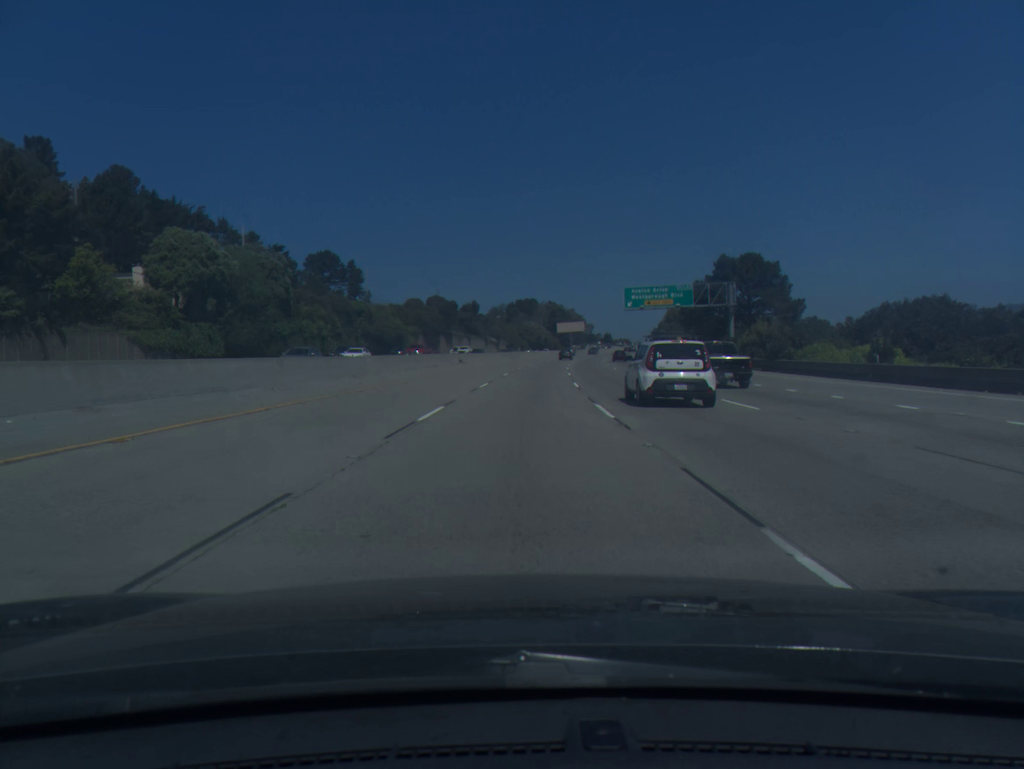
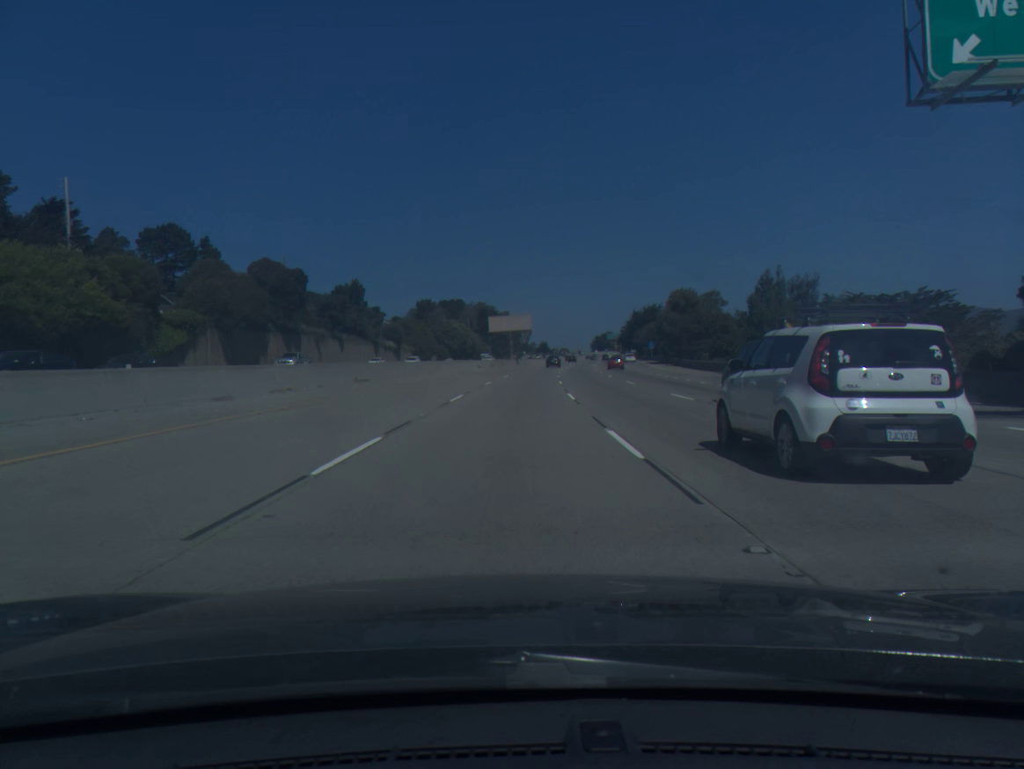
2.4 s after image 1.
(+3.6, +78.9) m; +5°
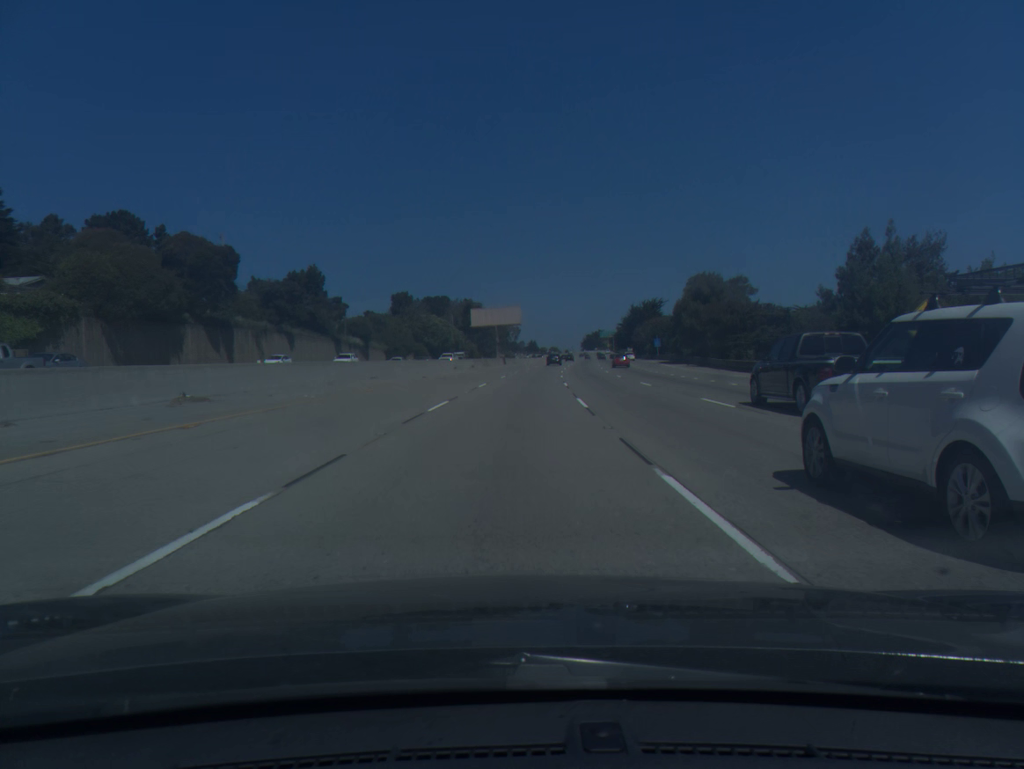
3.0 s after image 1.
(+0.1, +19.9) m; +1°
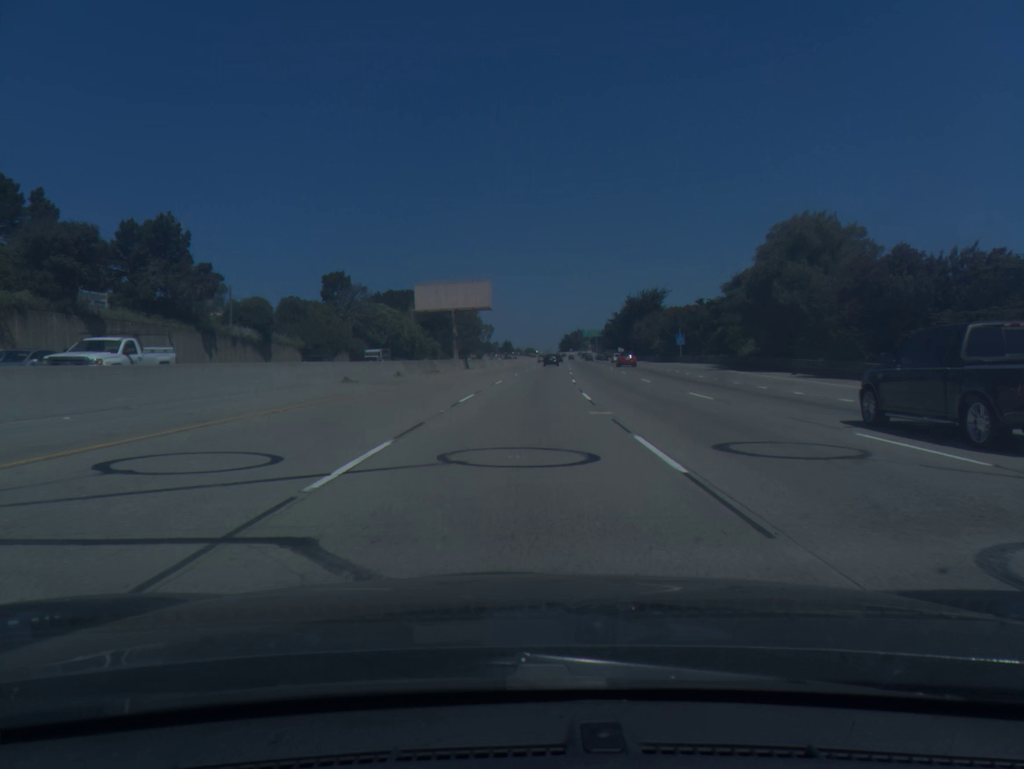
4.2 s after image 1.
(+0.6, +39.8) m; +2°
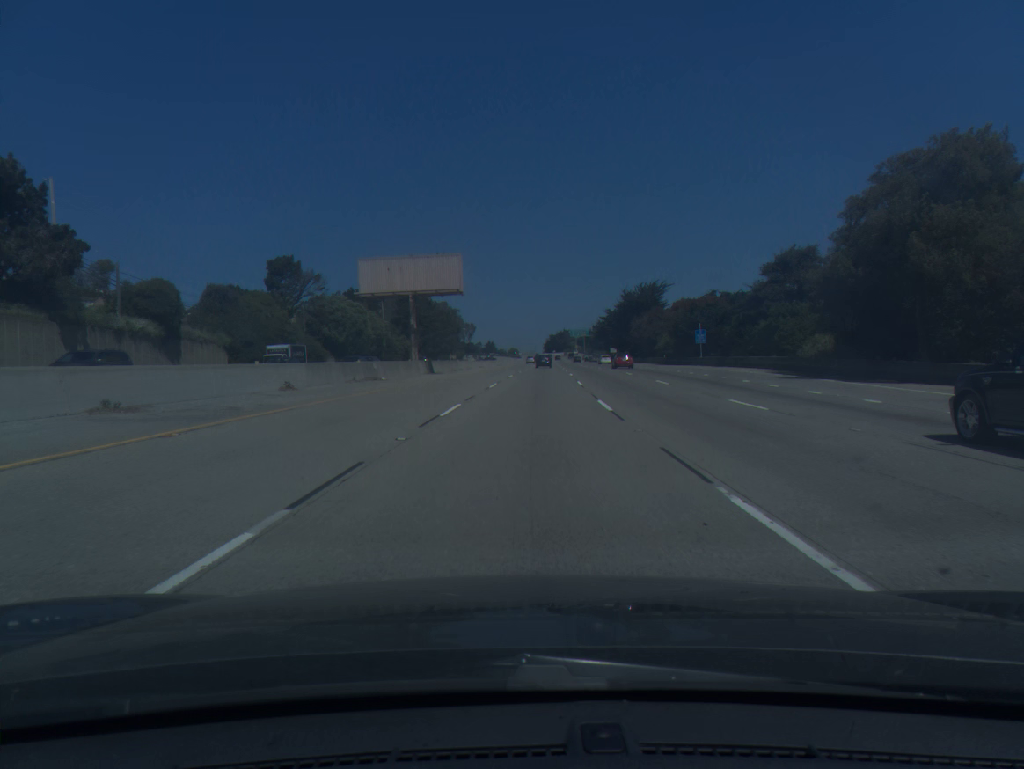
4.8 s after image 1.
(+0.2, +19.8) m; +1°
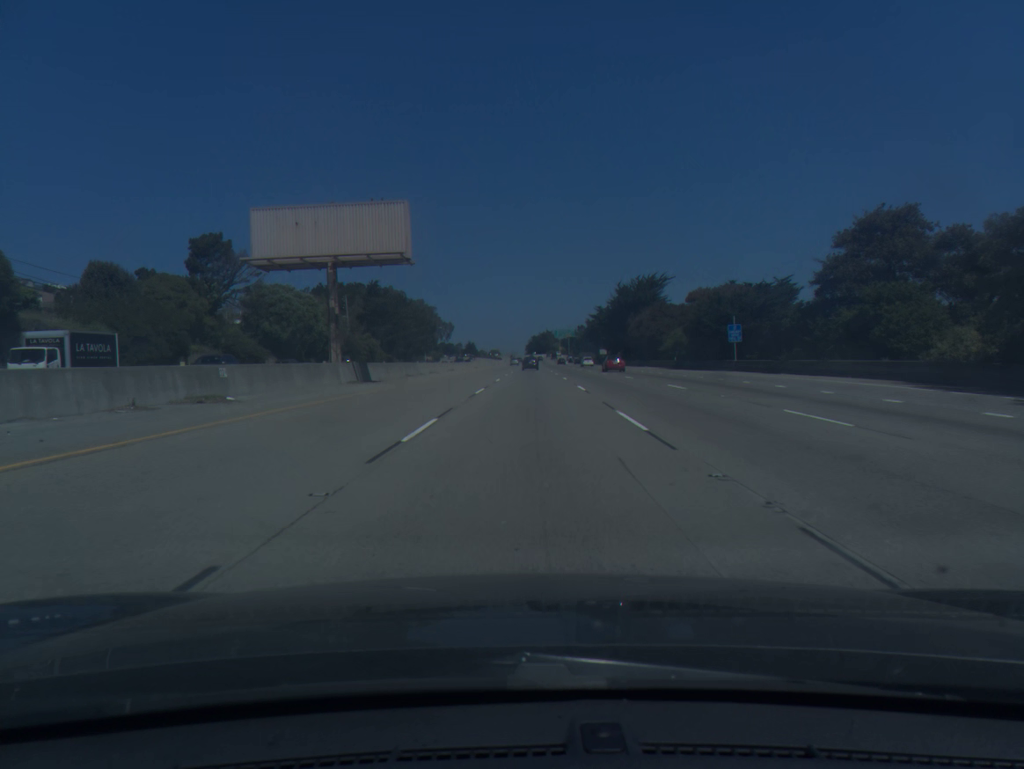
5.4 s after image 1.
(+0.2, +19.8) m; +1°
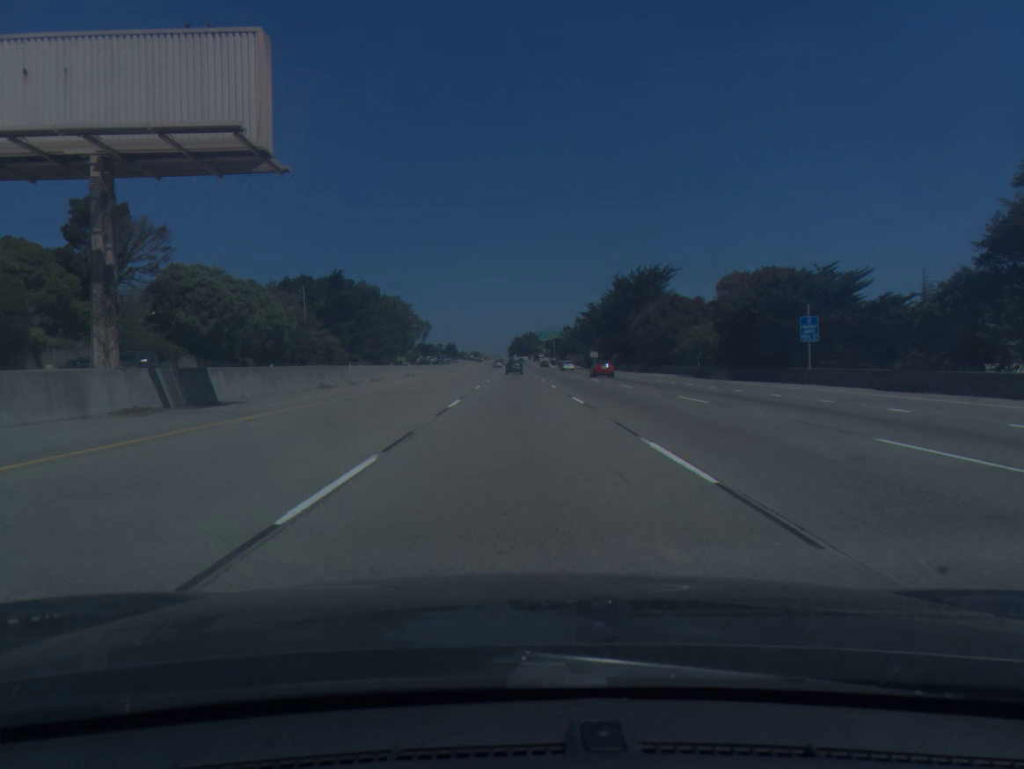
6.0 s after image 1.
(+0.2, +19.7) m; +1°
